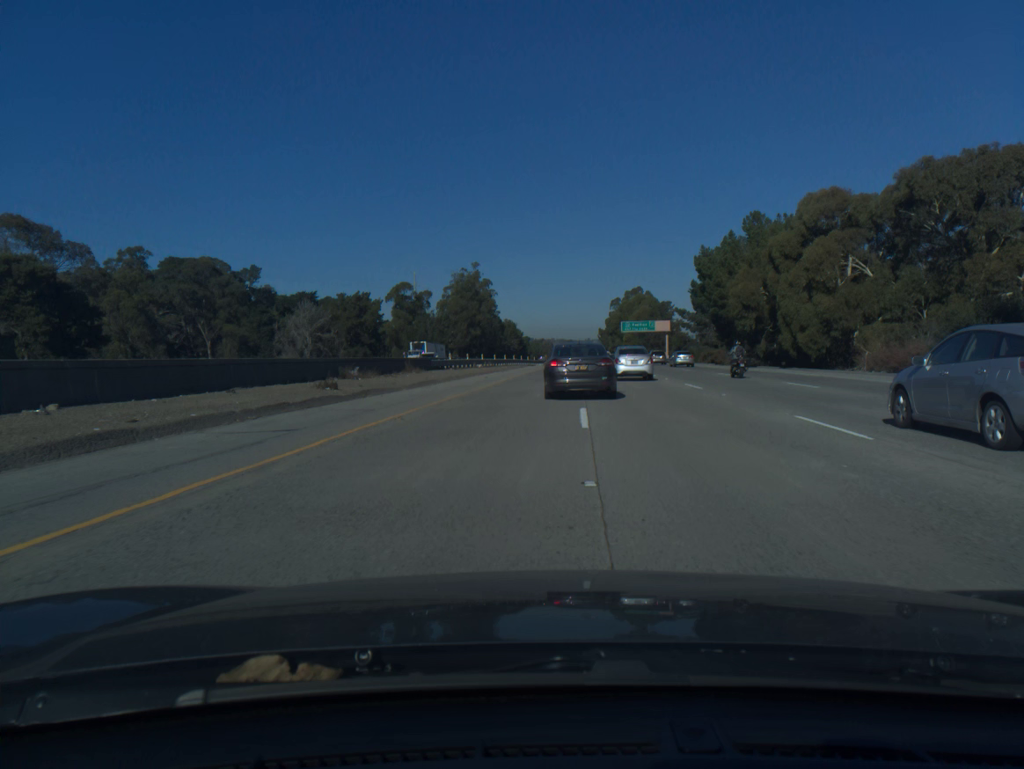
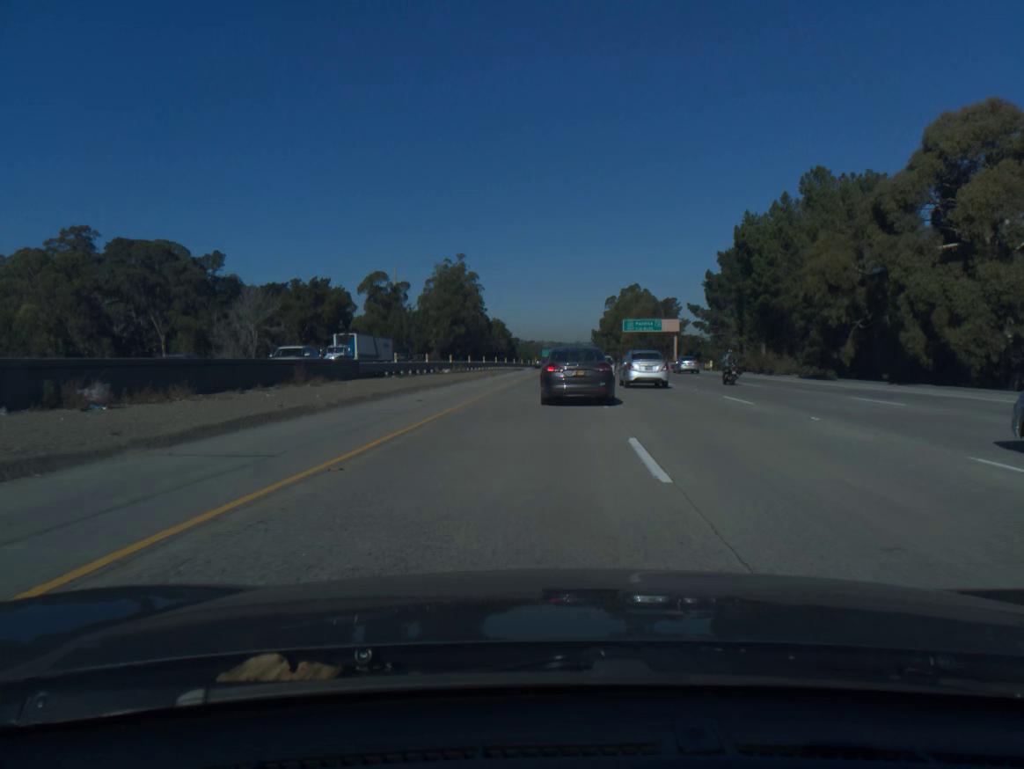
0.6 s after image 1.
(+0.1, +20.0) m; +1°
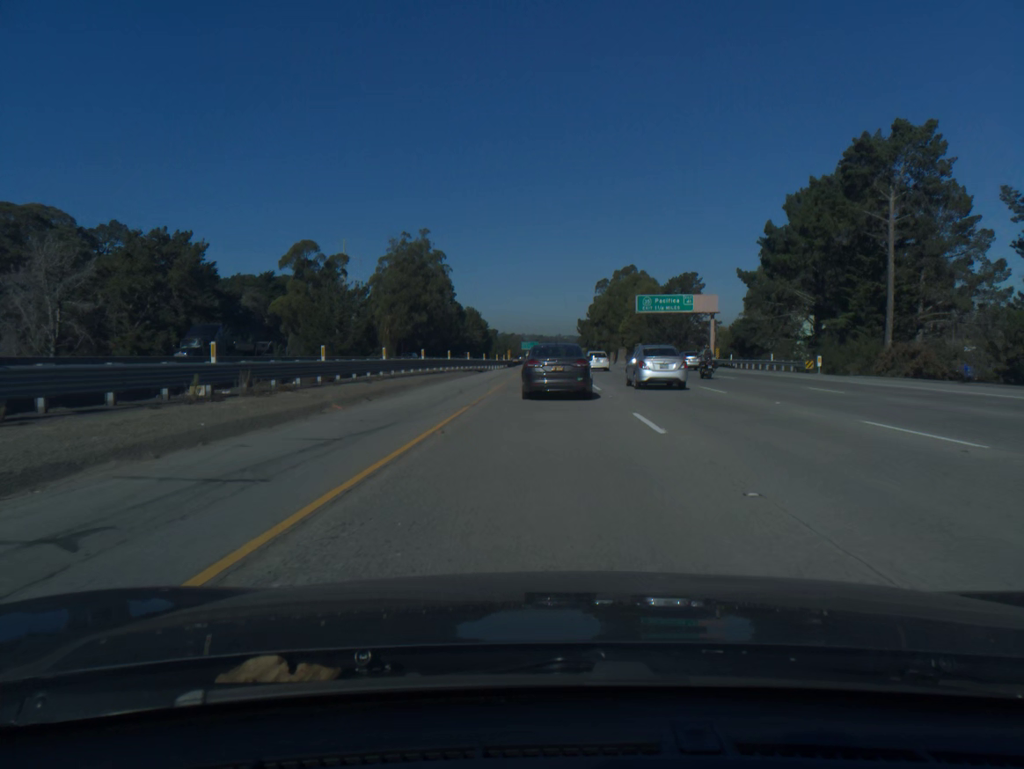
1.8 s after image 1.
(+0.6, +39.7) m; +2°
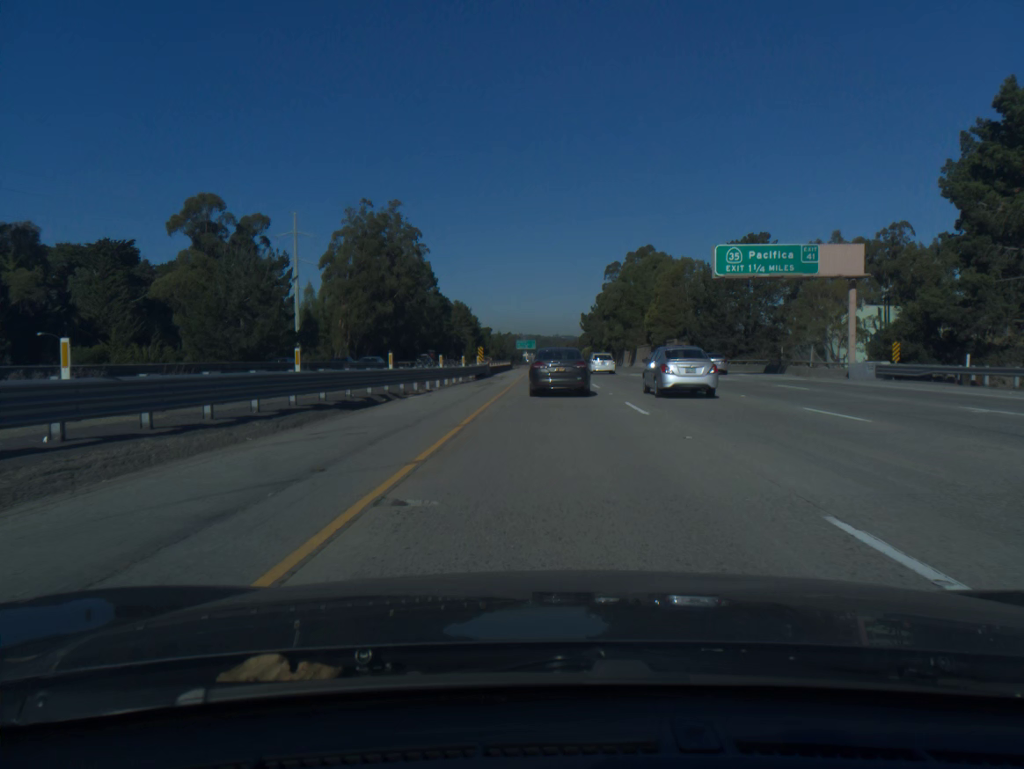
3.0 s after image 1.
(0.0, +39.4) m; 0°
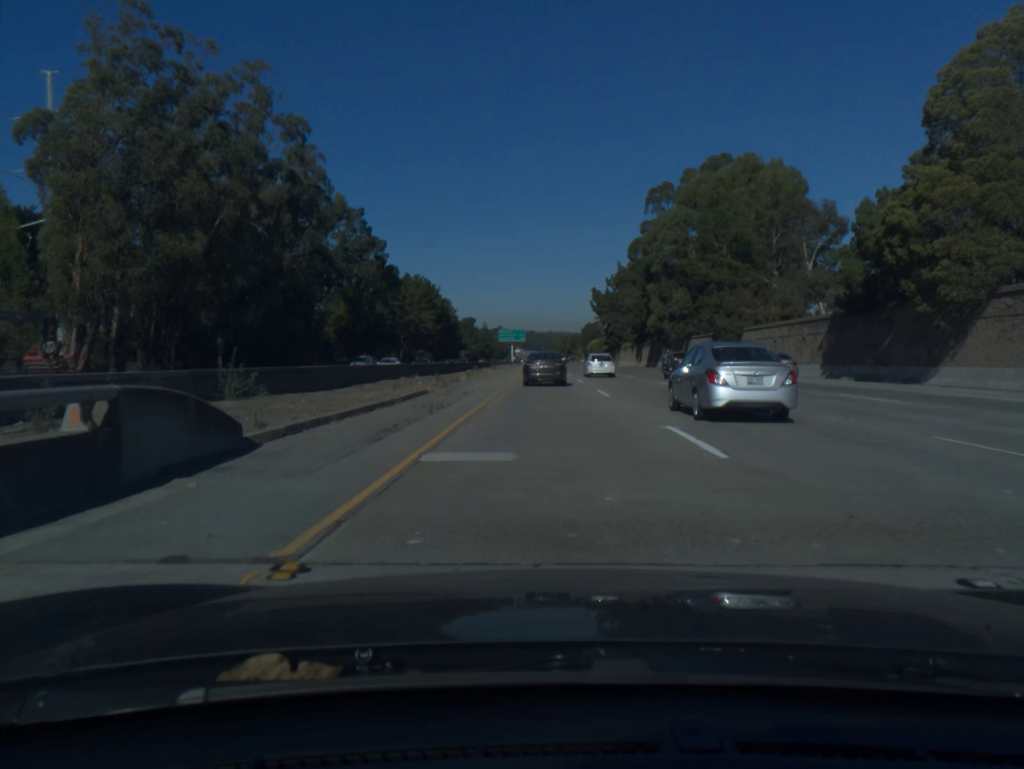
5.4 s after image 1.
(+0.6, +79.9) m; +1°
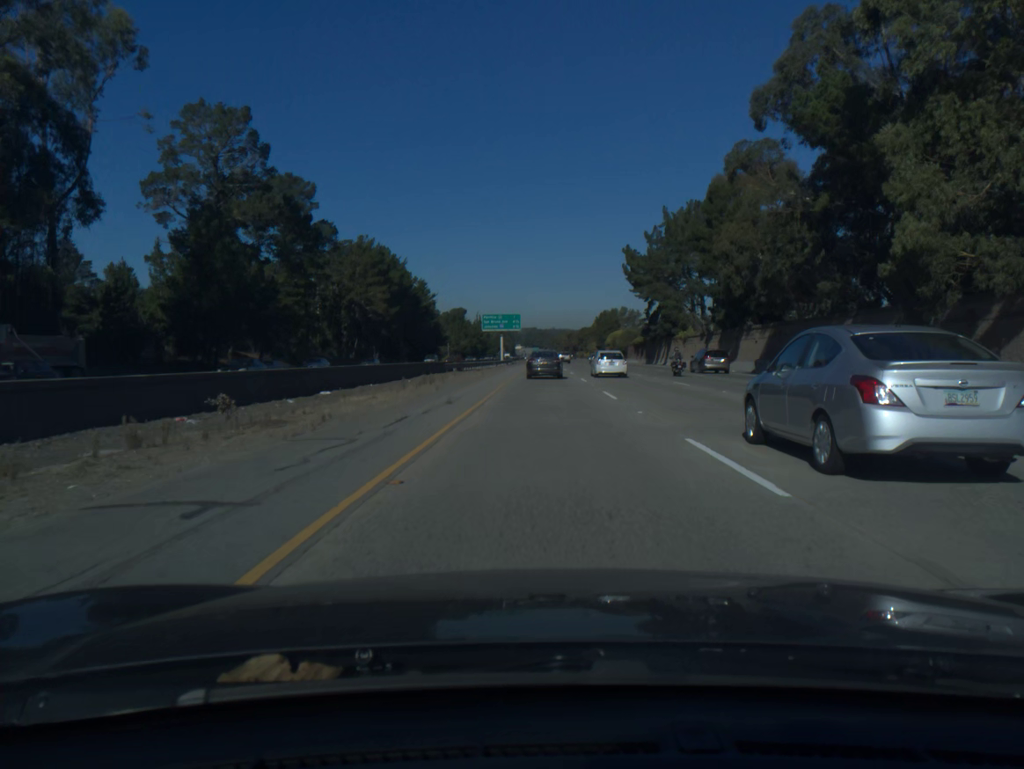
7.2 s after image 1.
(-0.1, +61.4) m; 0°
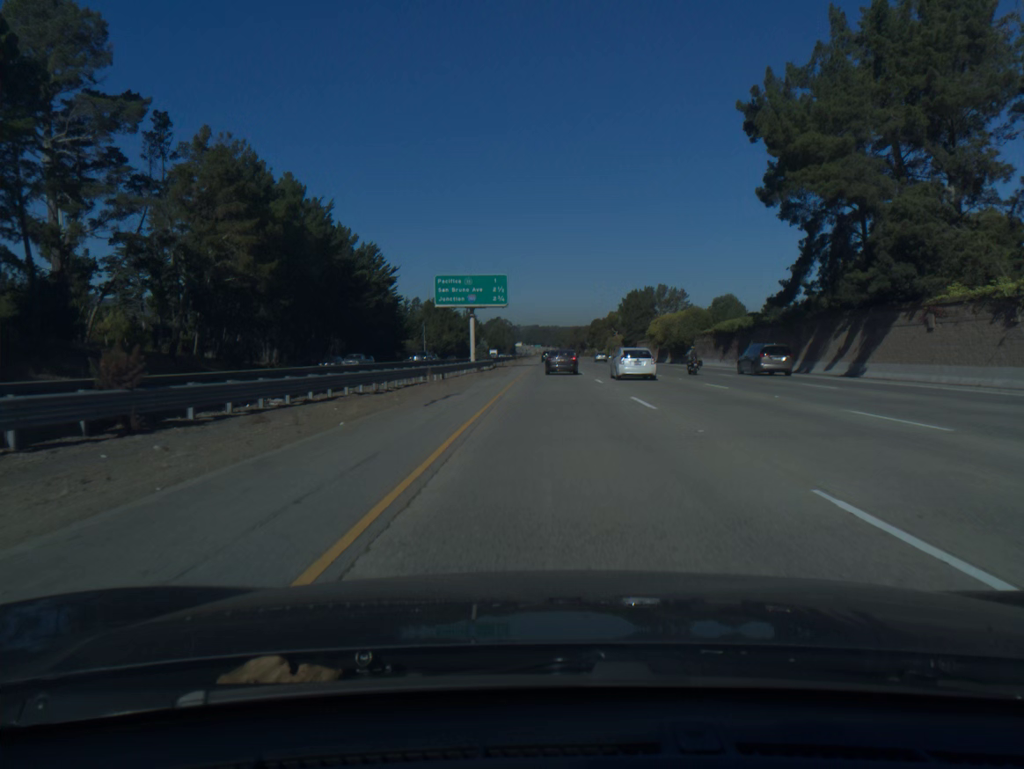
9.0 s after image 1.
(-0.3, +63.1) m; 0°
